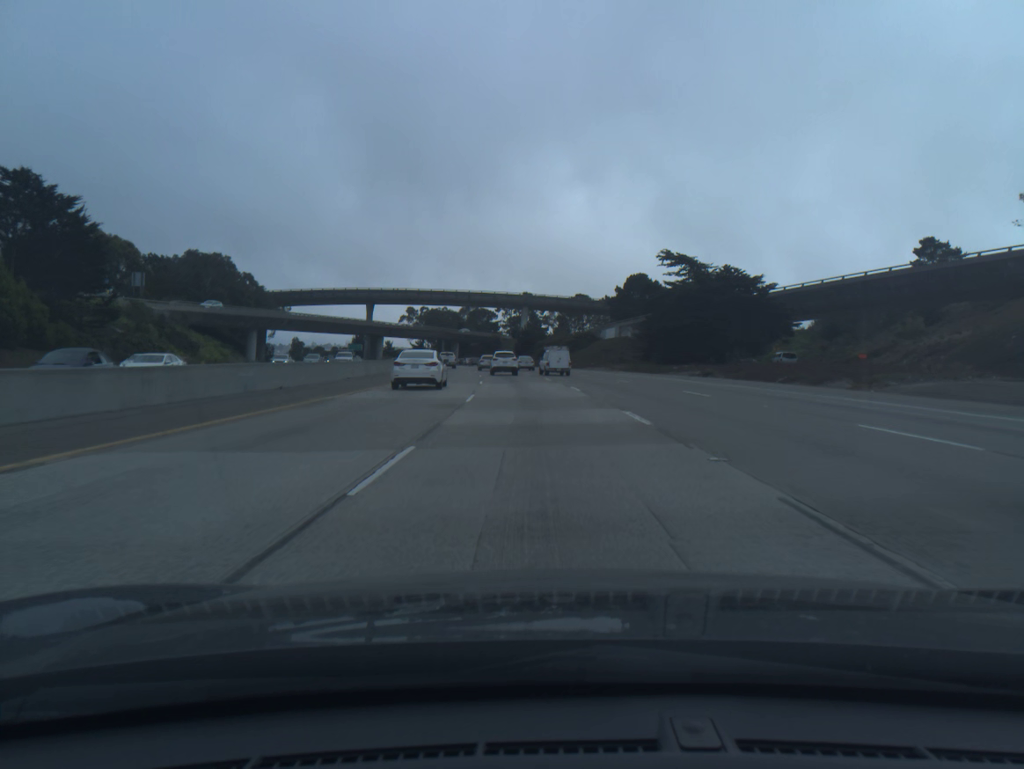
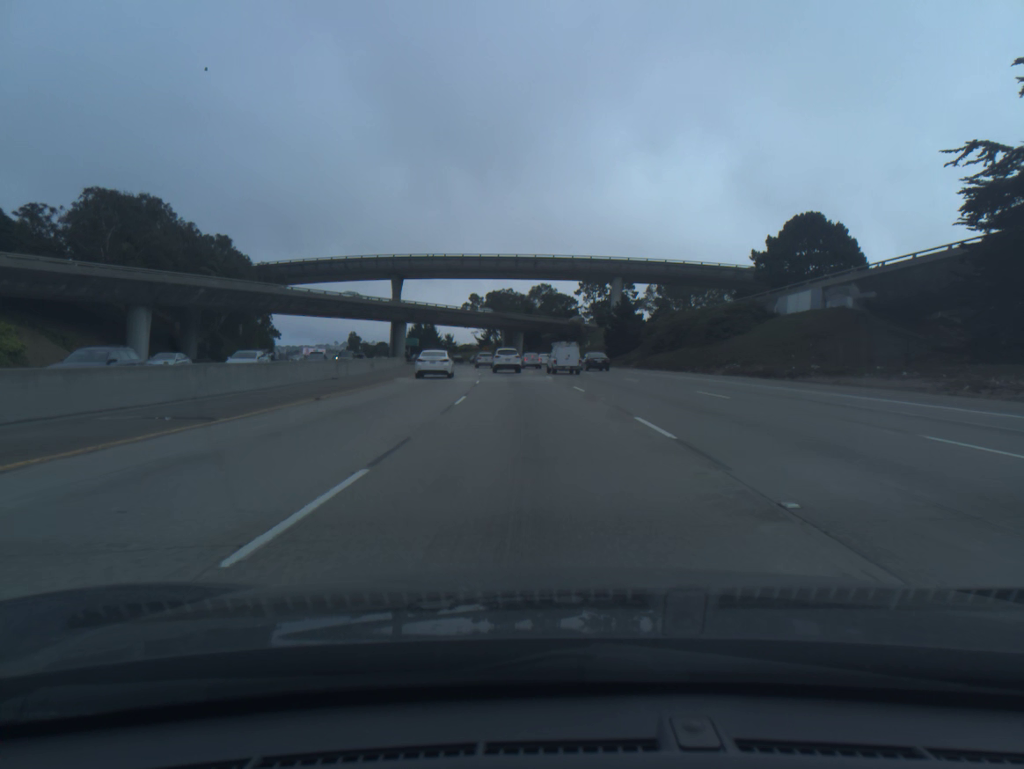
(-2.8, +60.9) m; -6°
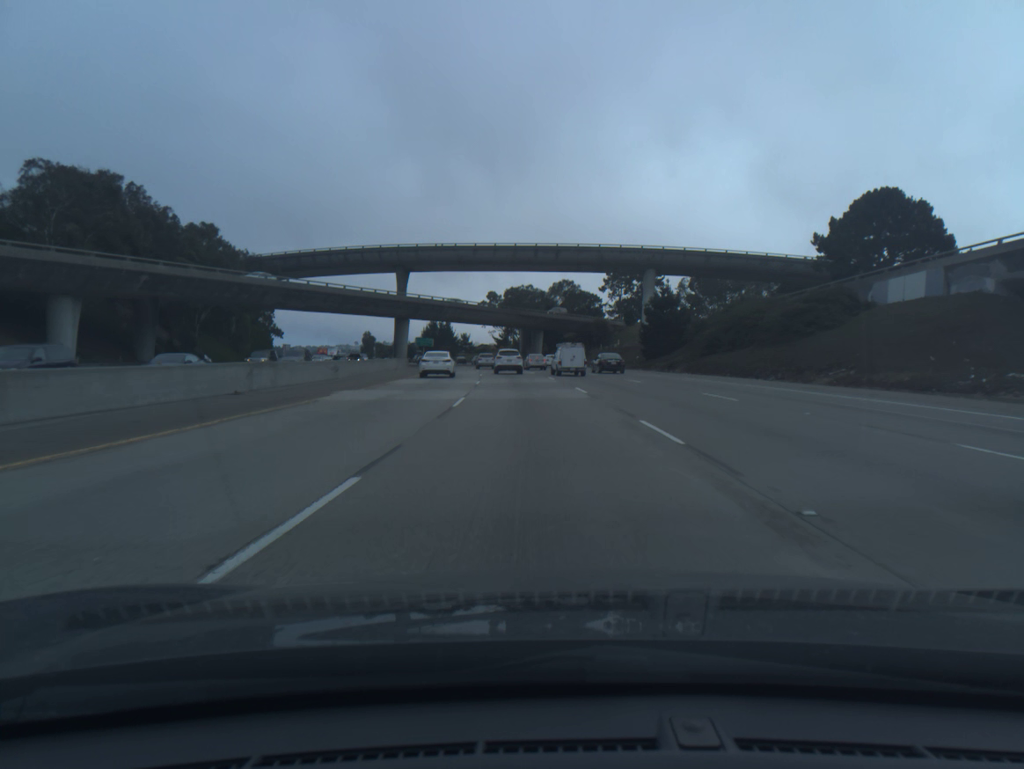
(-0.2, +15.0) m; -2°
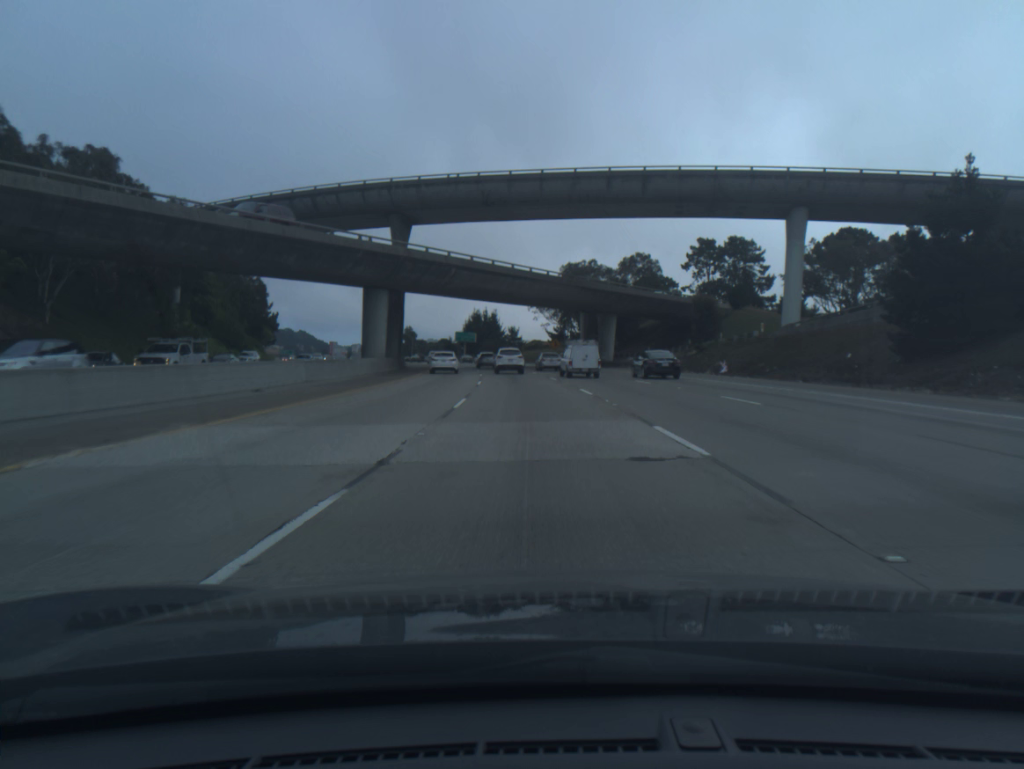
(-1.6, +45.0) m; -4°
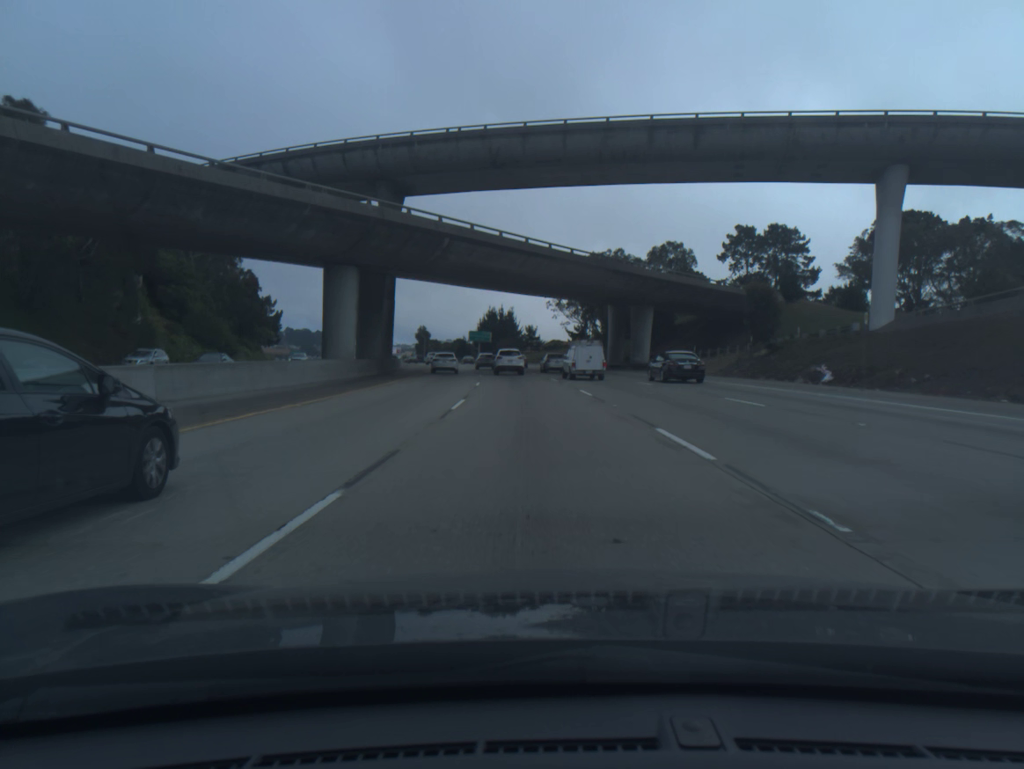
(-0.2, +14.9) m; -1°
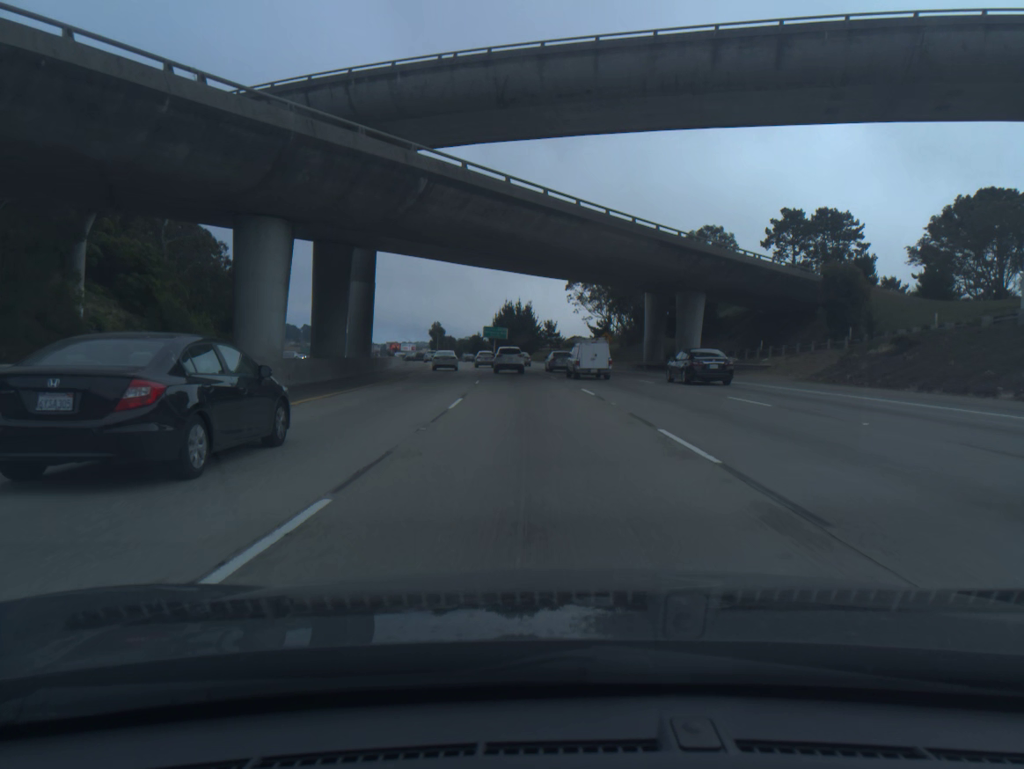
(-0.2, +14.9) m; -1°
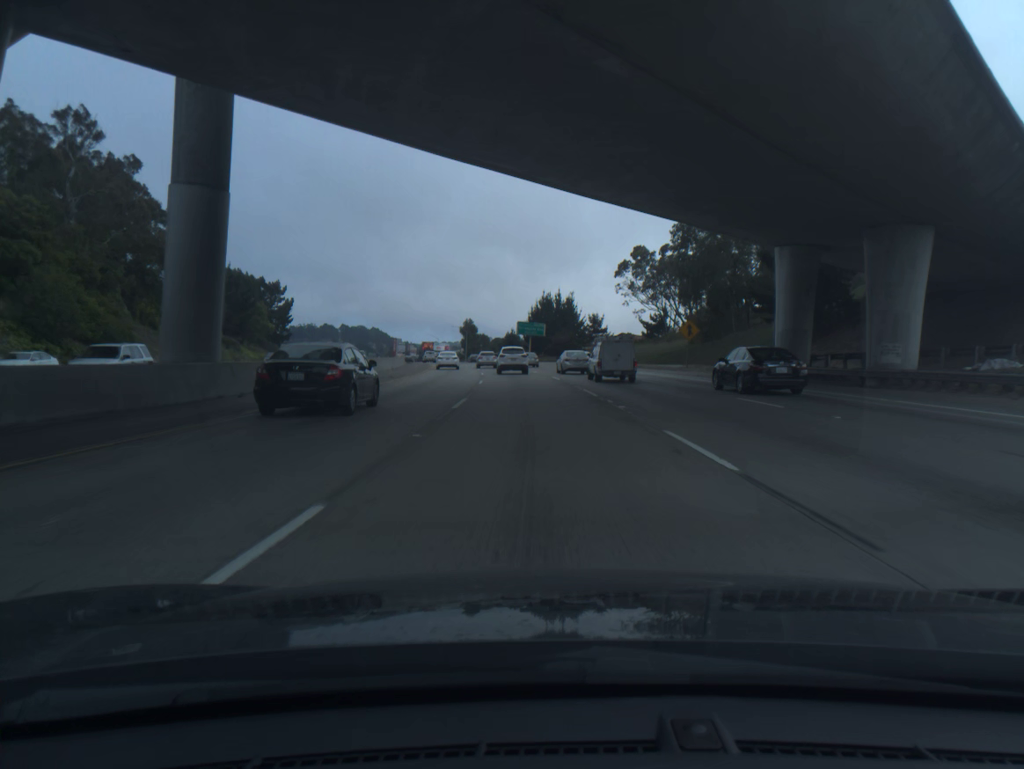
(-0.7, +29.6) m; -3°
